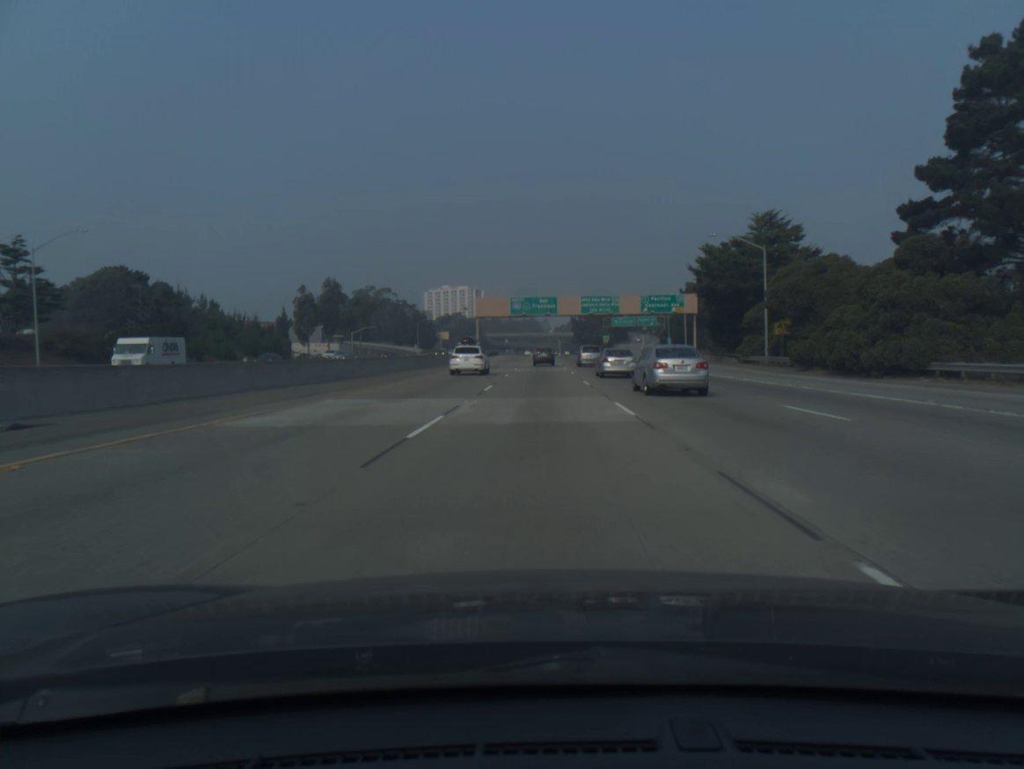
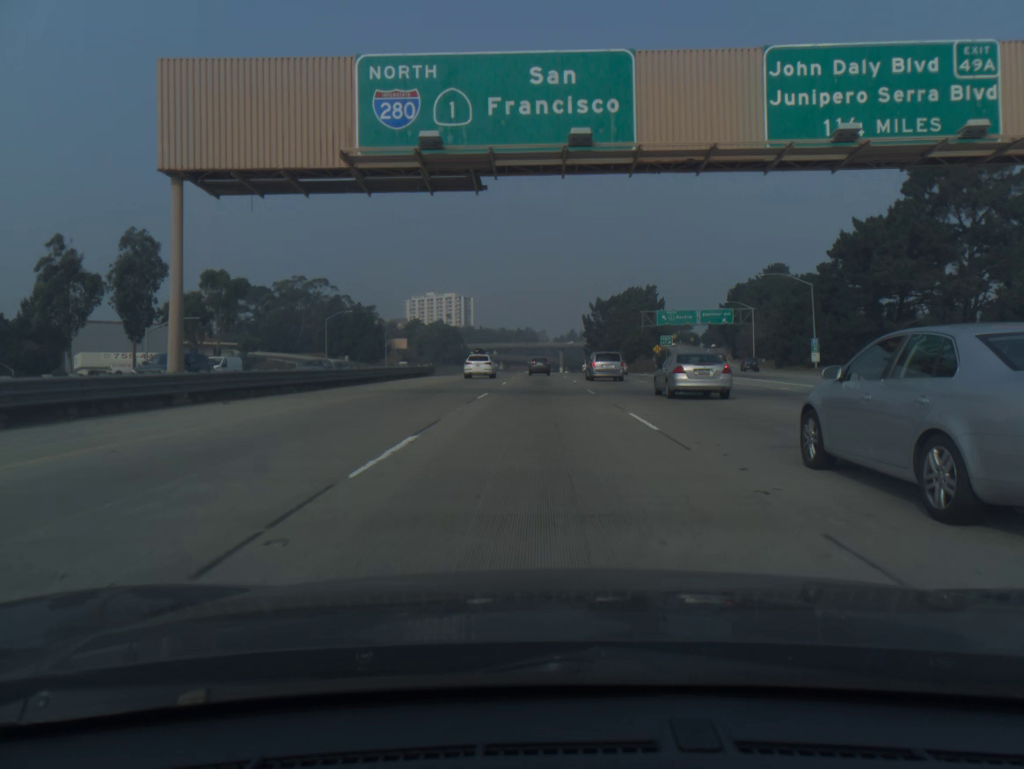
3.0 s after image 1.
(-0.1, +90.6) m; 0°
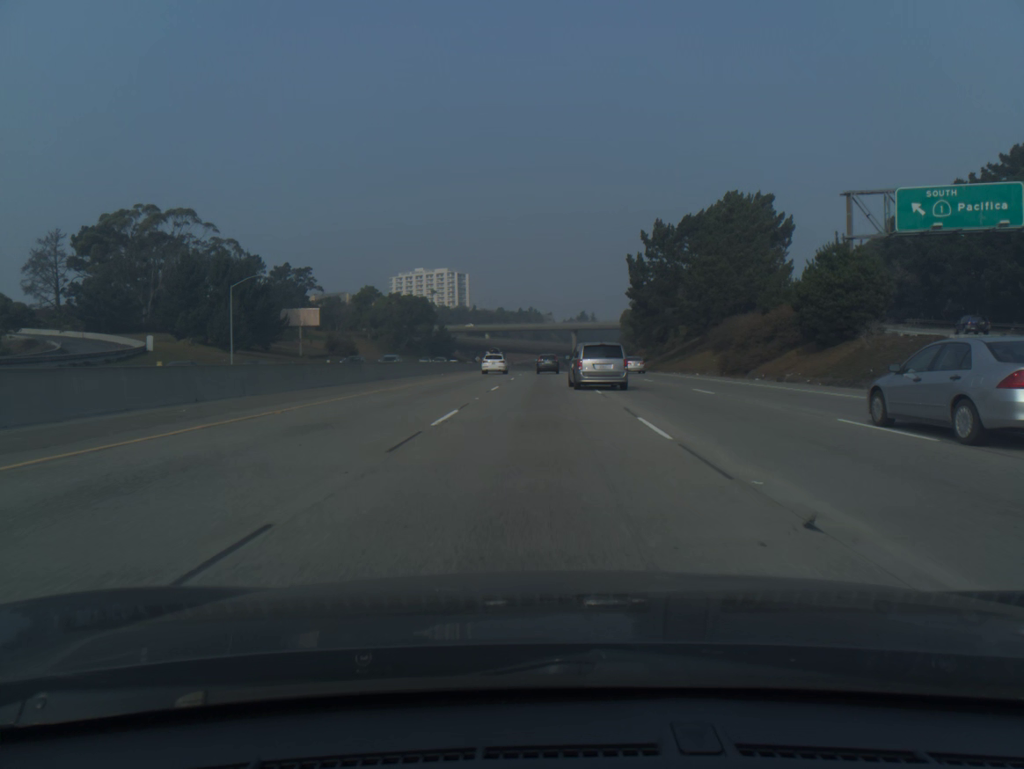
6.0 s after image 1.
(-0.1, +90.9) m; 0°
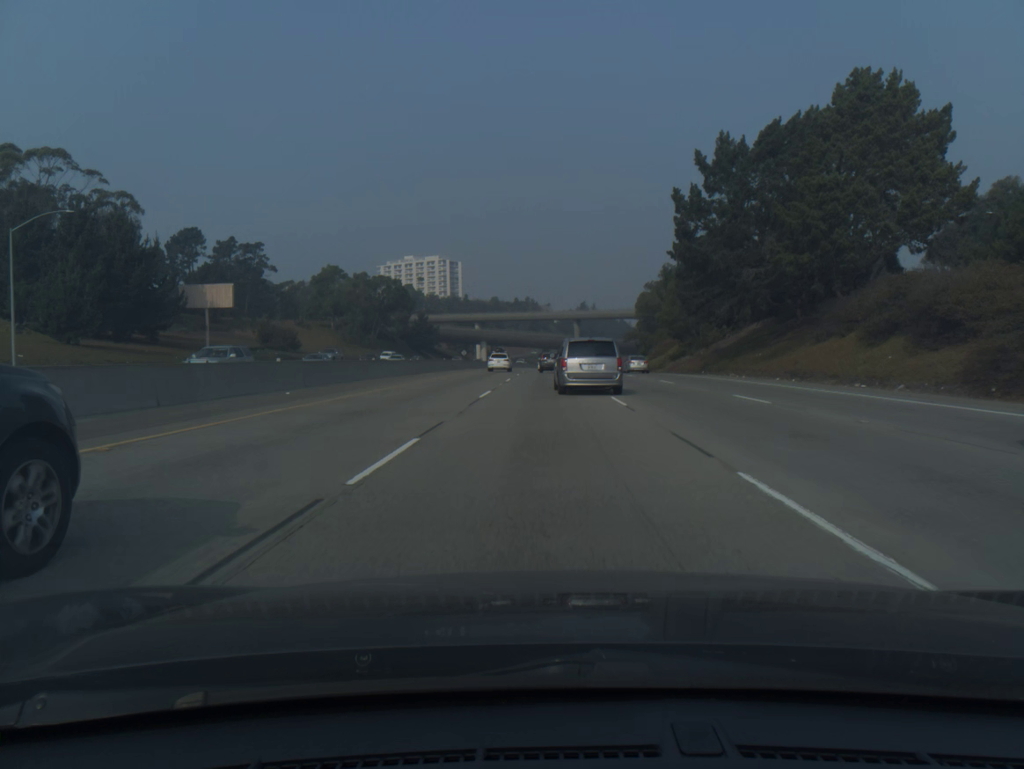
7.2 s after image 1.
(+0.1, +35.6) m; 0°
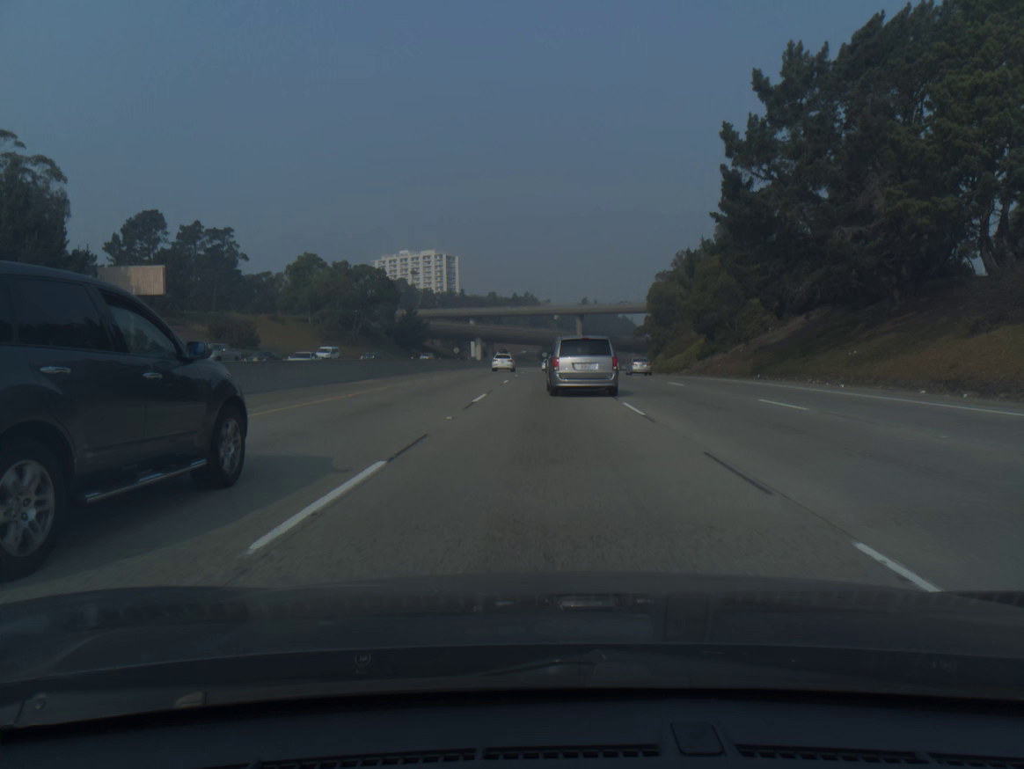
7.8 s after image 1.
(0.0, +17.2) m; 0°
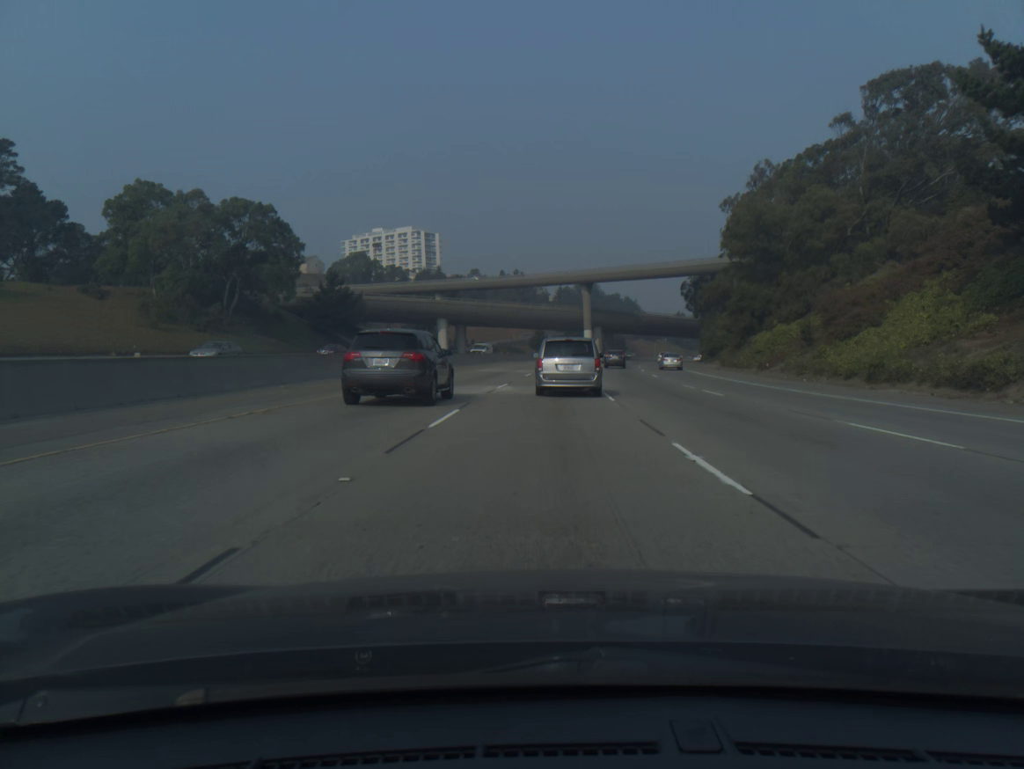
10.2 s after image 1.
(+0.3, +64.9) m; 0°
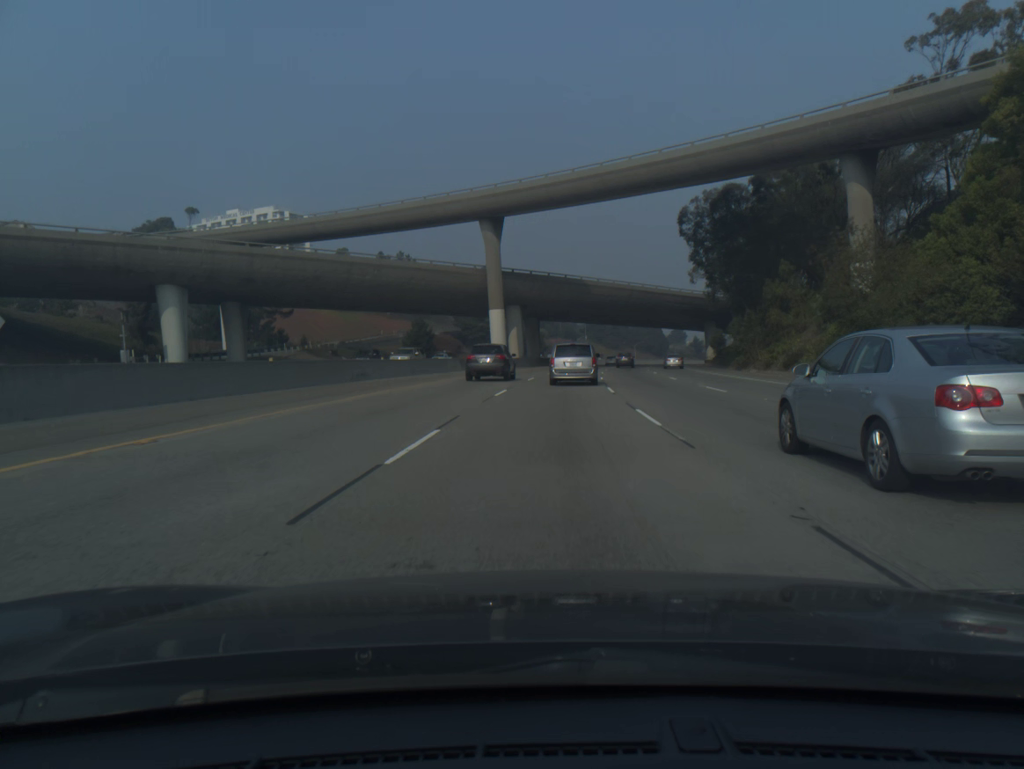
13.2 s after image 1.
(+3.6, +77.0) m; +7°
